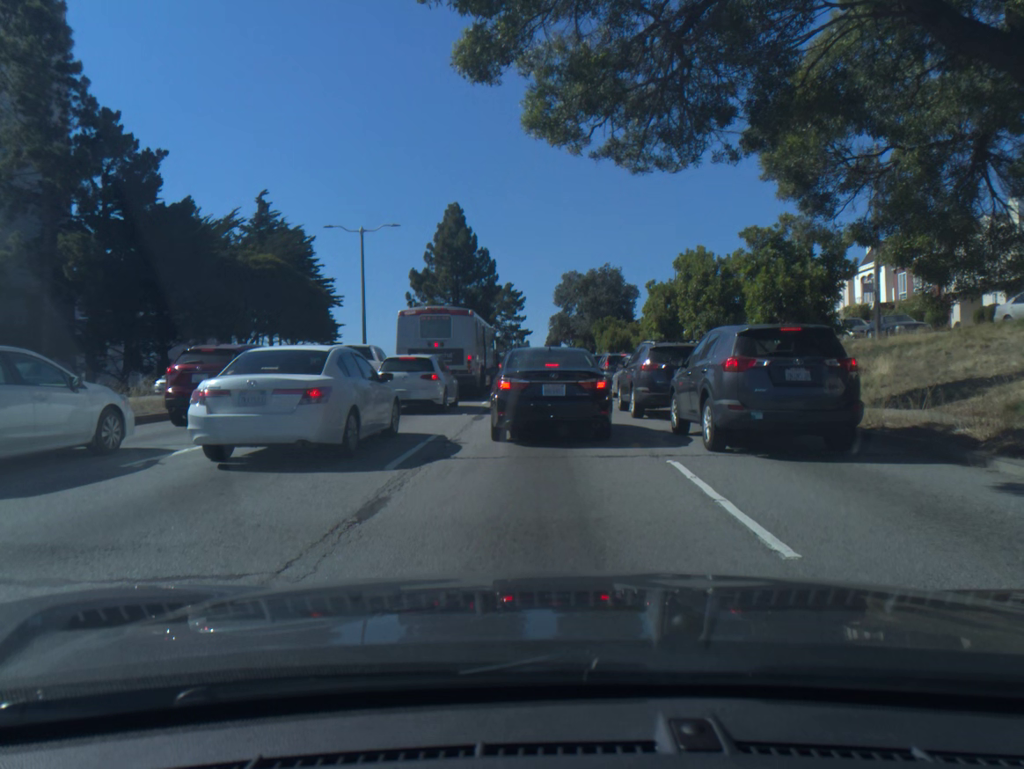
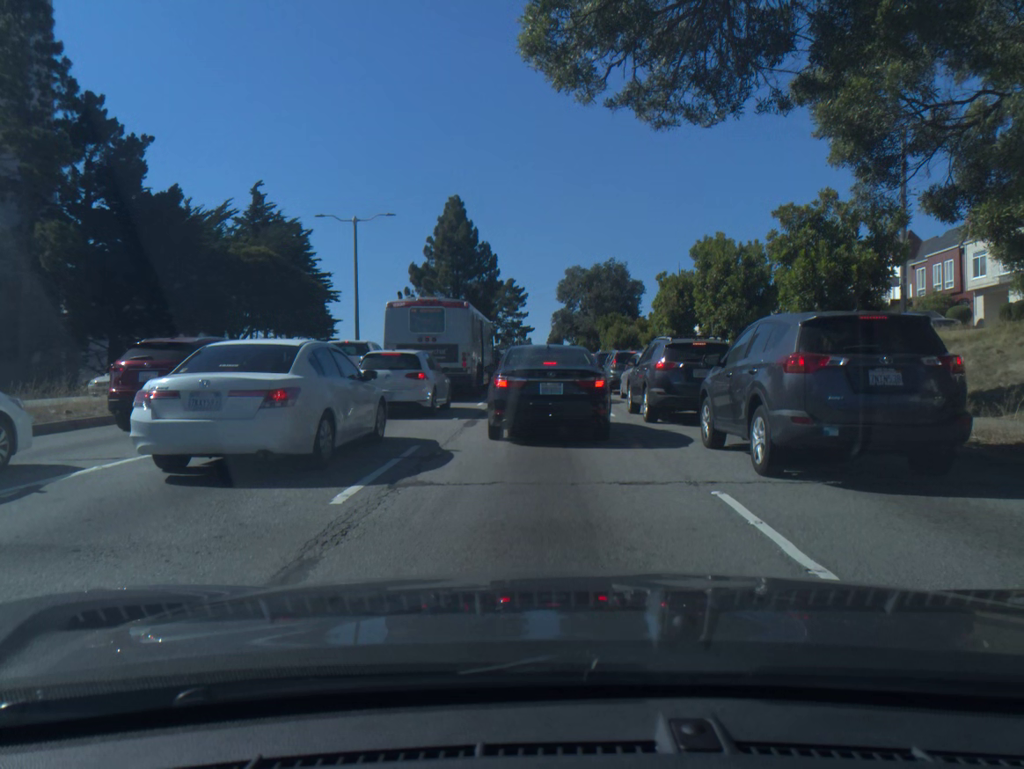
(0.0, +2.2) m; 0°
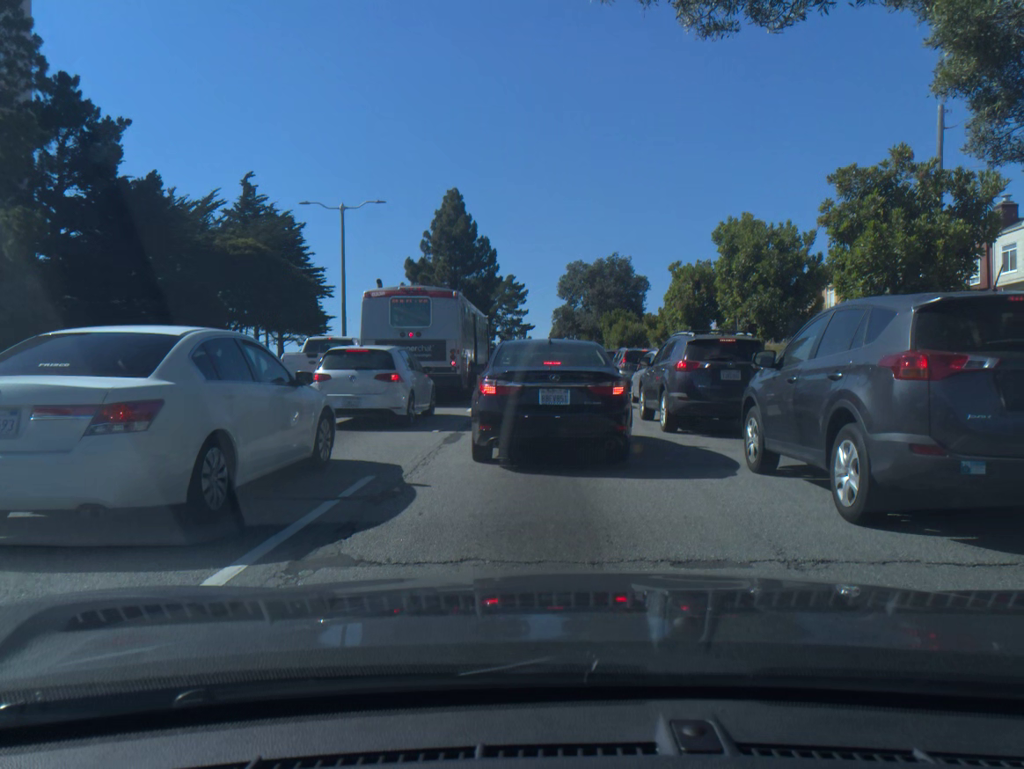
(0.0, +2.9) m; 0°
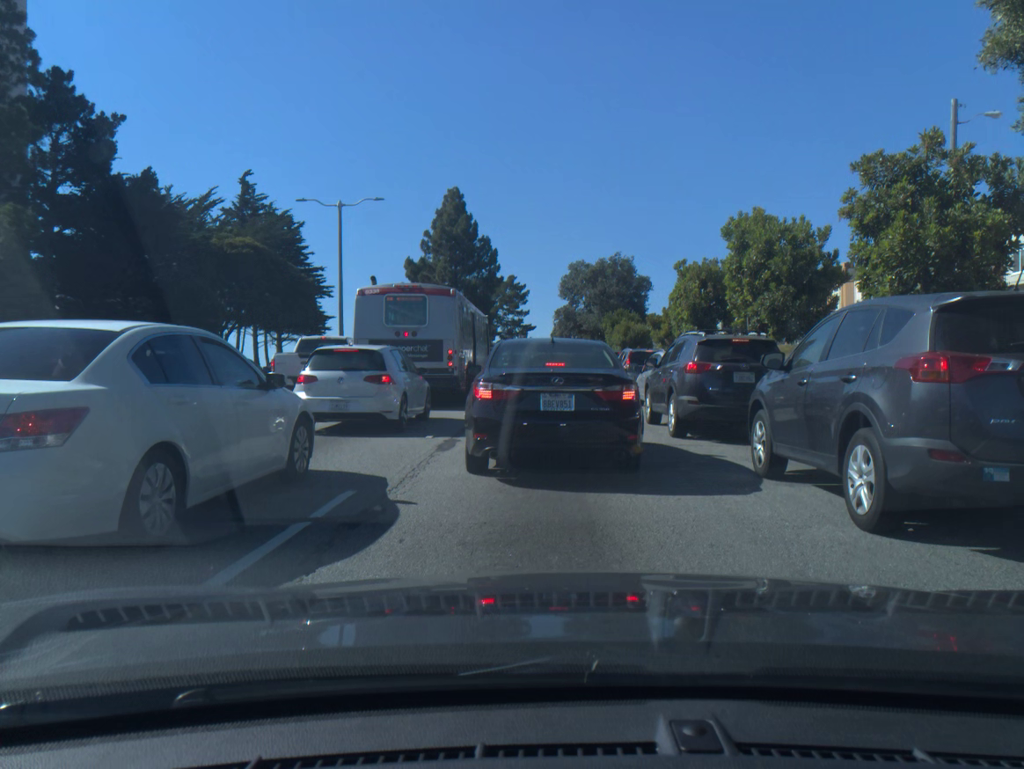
(0.0, +0.9) m; 0°
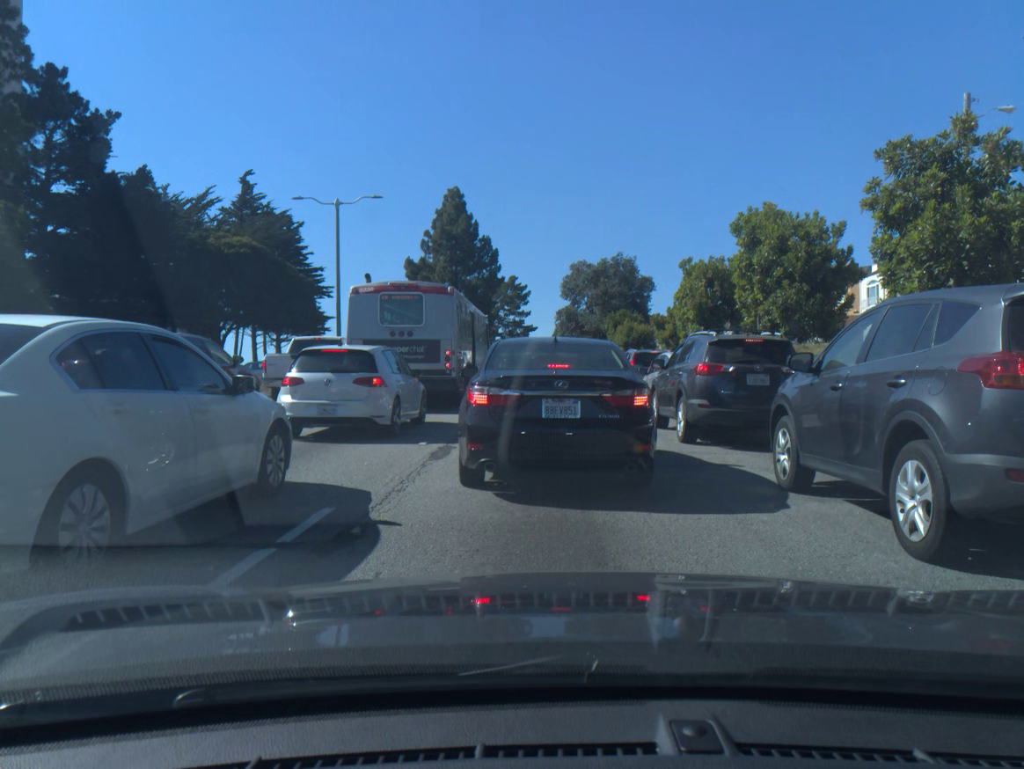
(0.0, +0.8) m; 0°
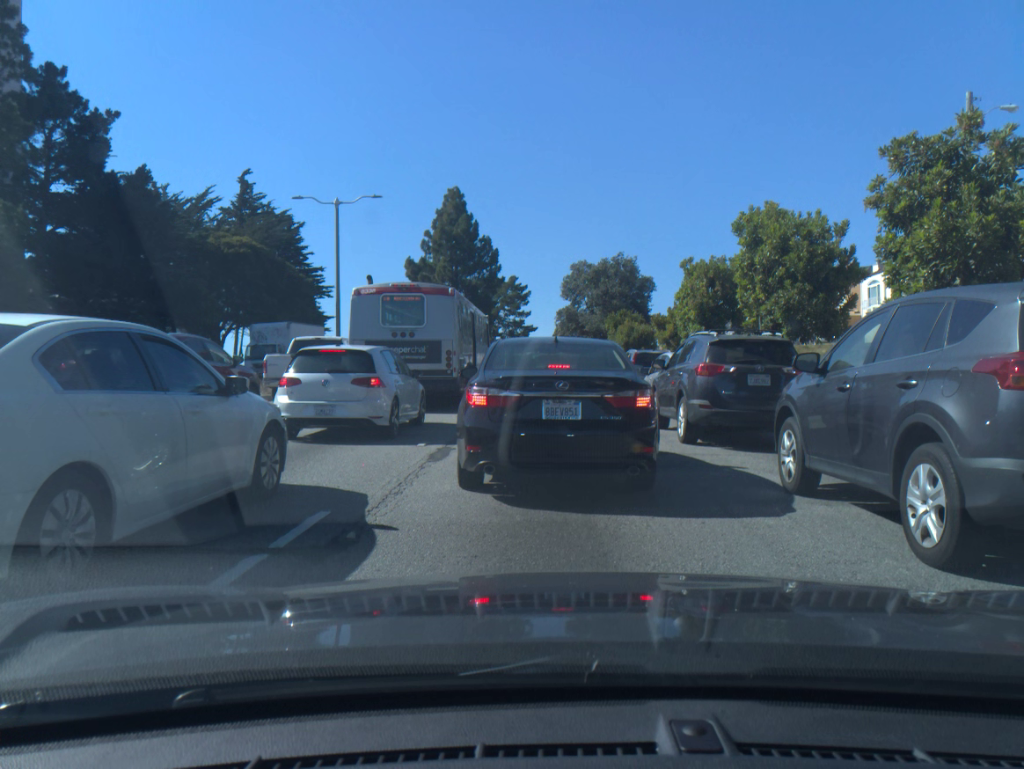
(0.0, +0.1) m; 0°
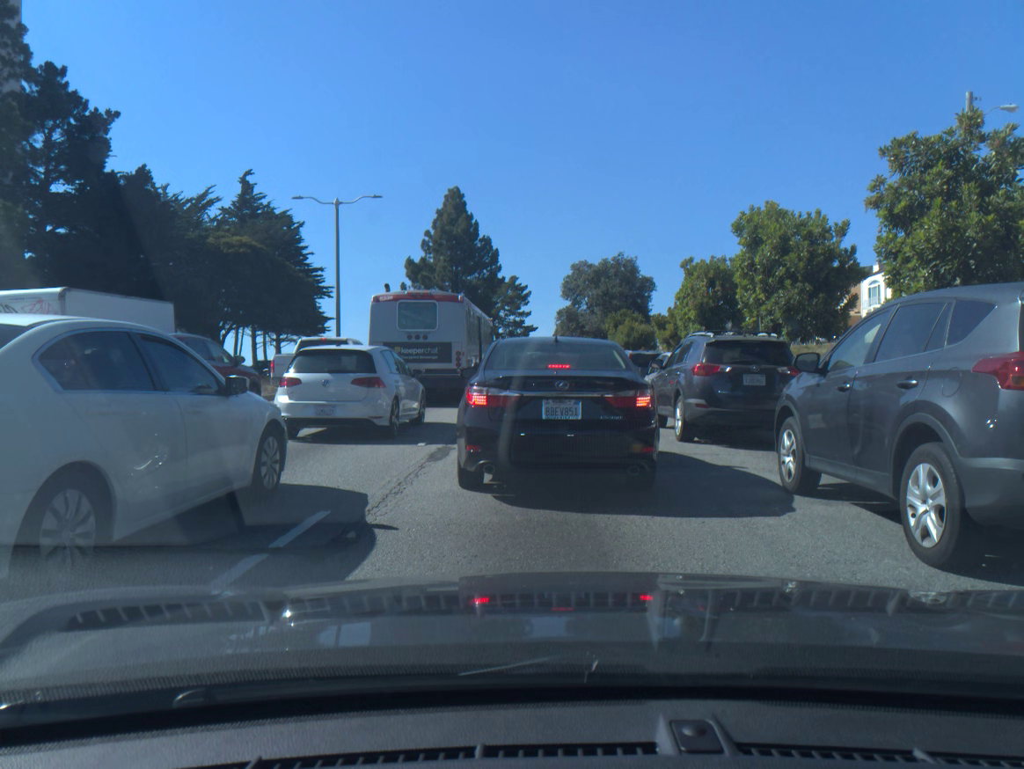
(0.0, 0.0) m; 0°
